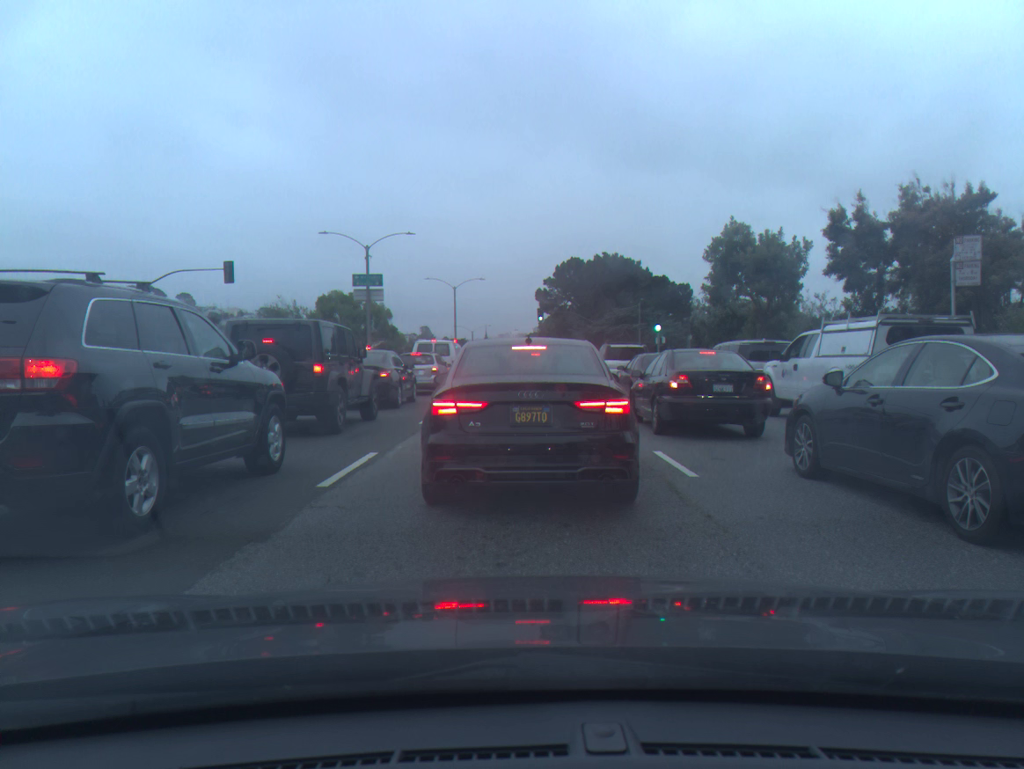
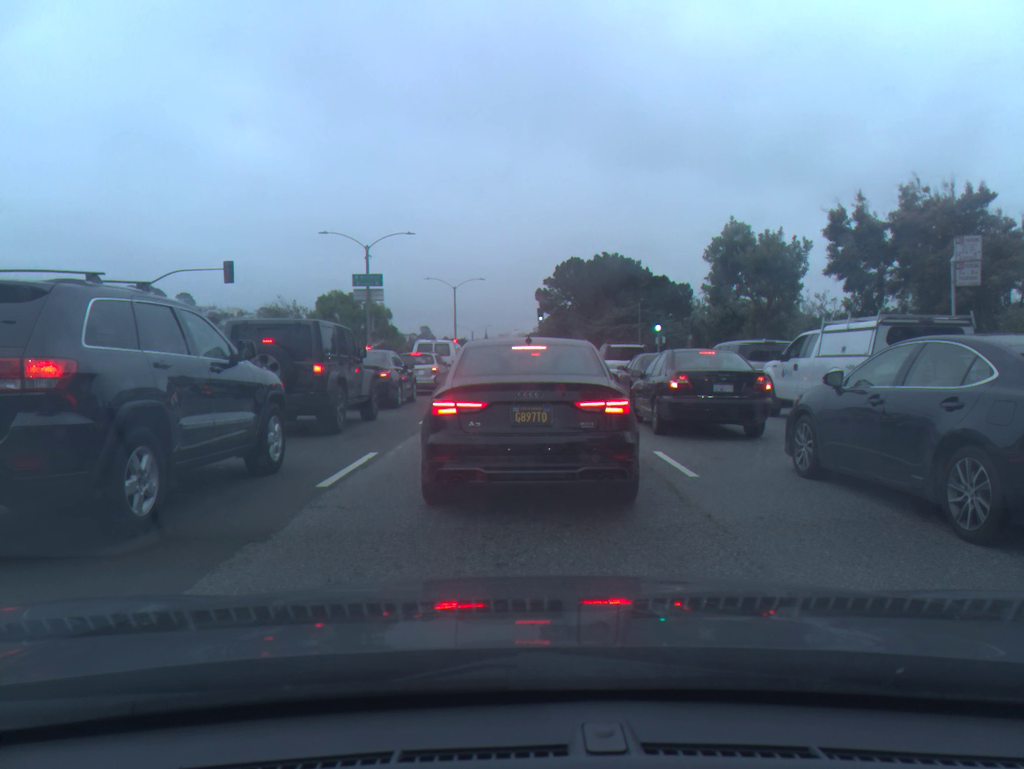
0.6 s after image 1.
(0.0, 0.0) m; 0°
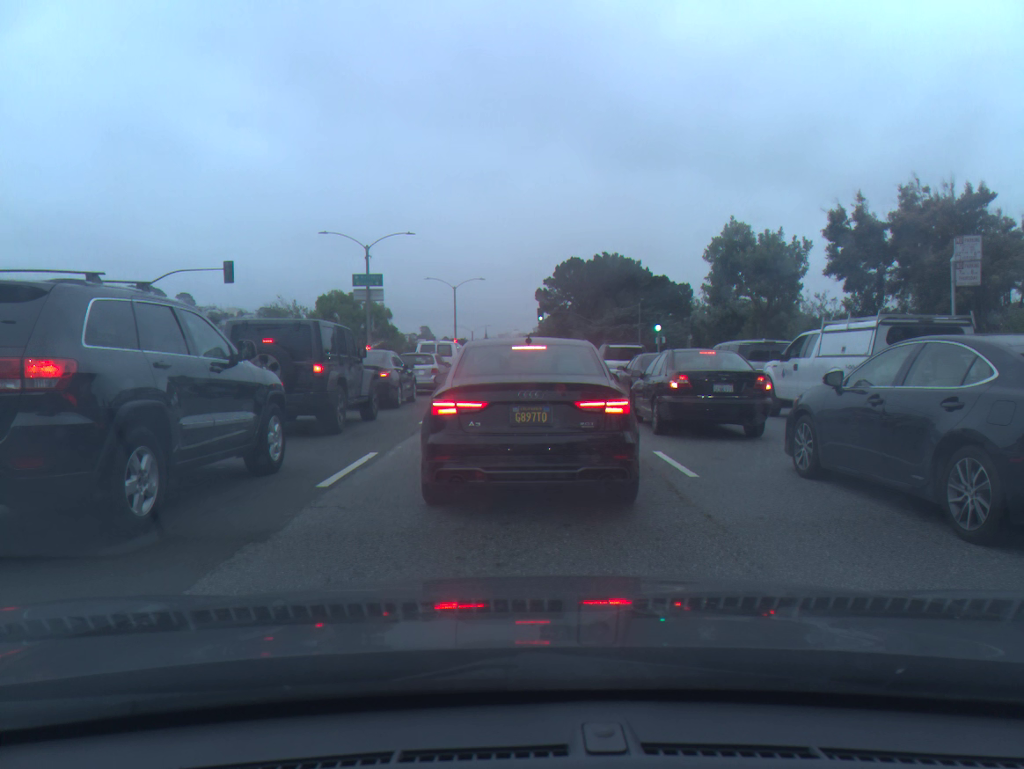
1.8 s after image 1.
(0.0, 0.0) m; 0°
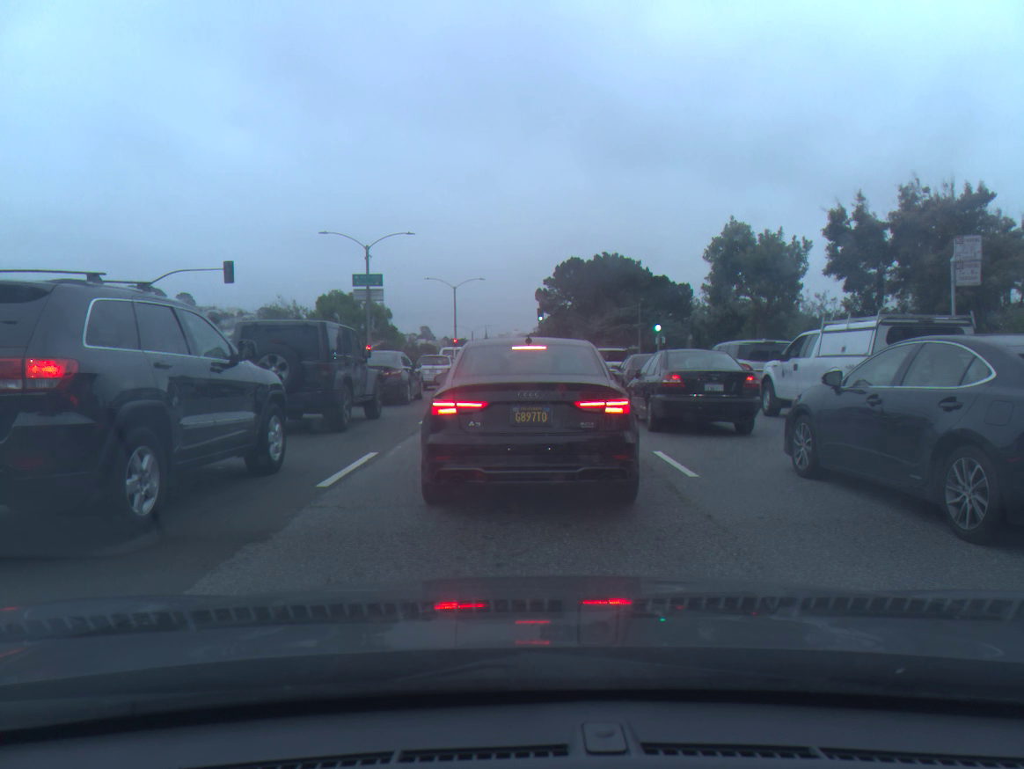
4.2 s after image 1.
(0.0, 0.0) m; 0°
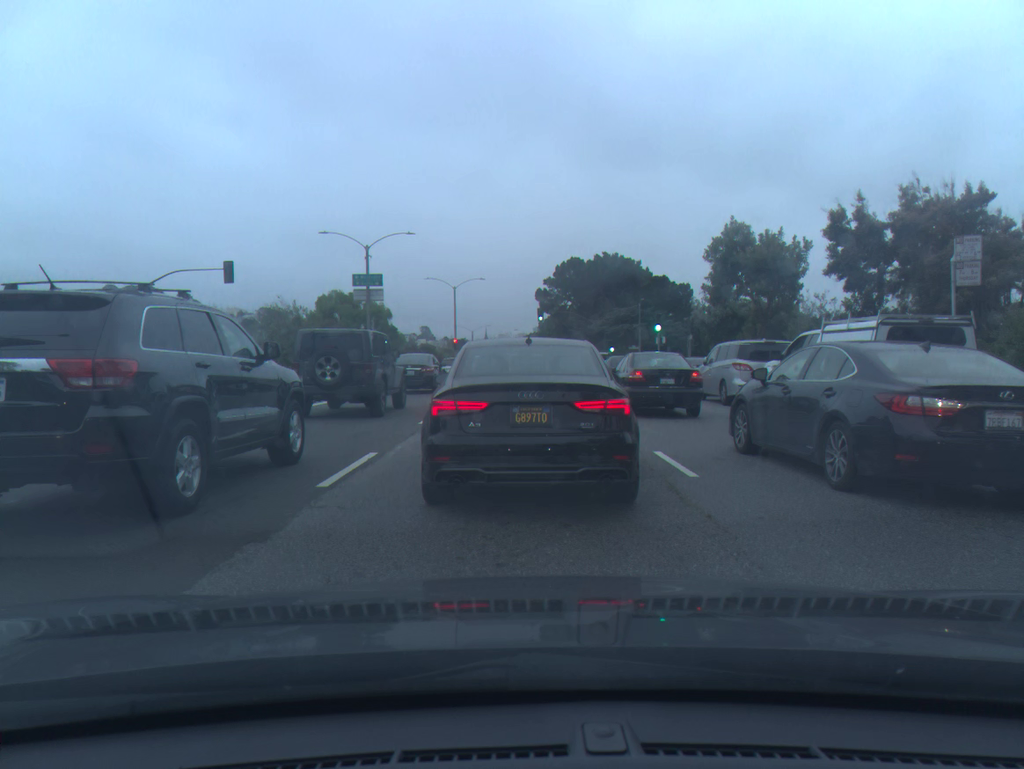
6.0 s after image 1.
(0.0, 0.0) m; 0°
